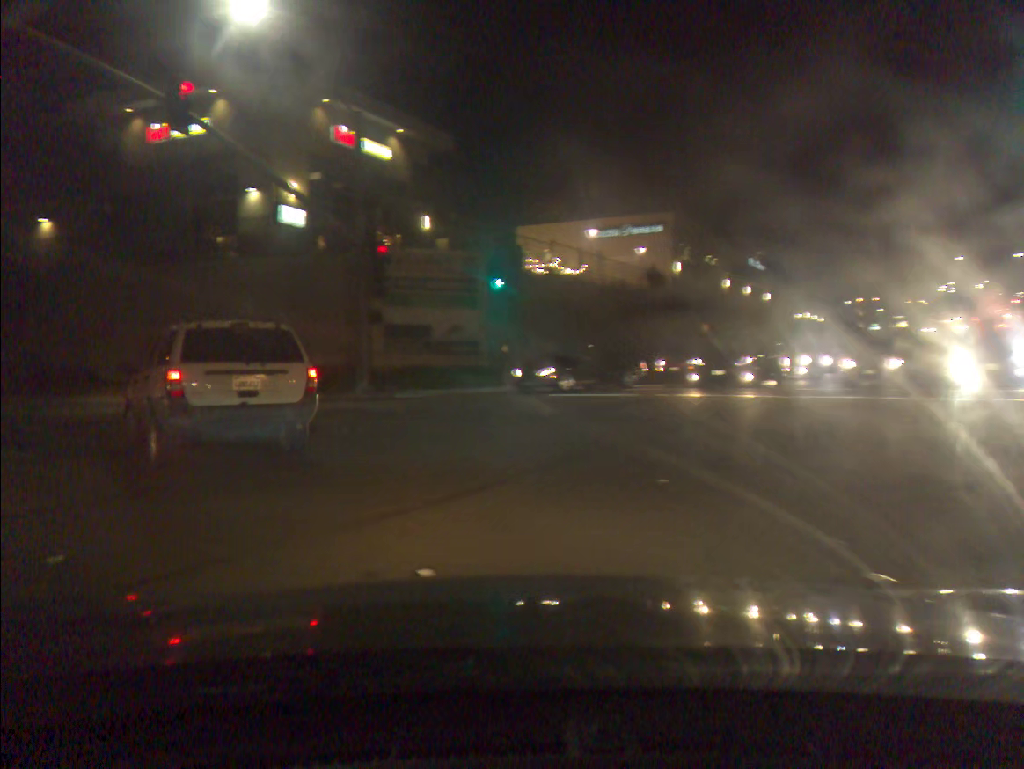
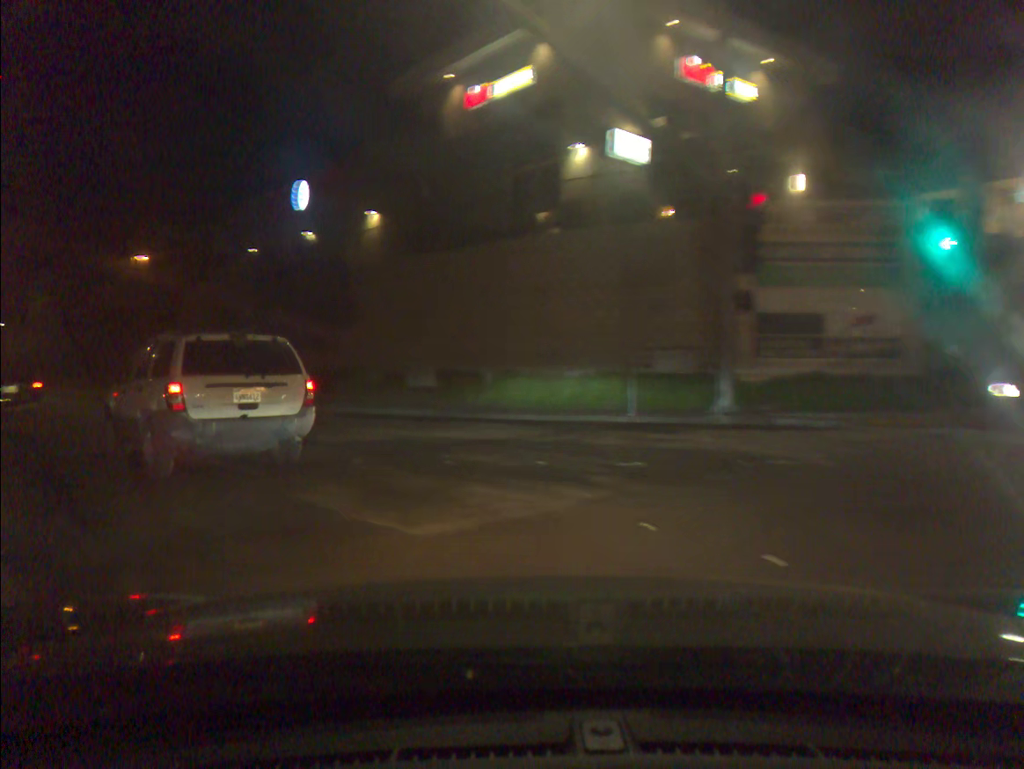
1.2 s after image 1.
(-1.7, +8.5) m; -23°
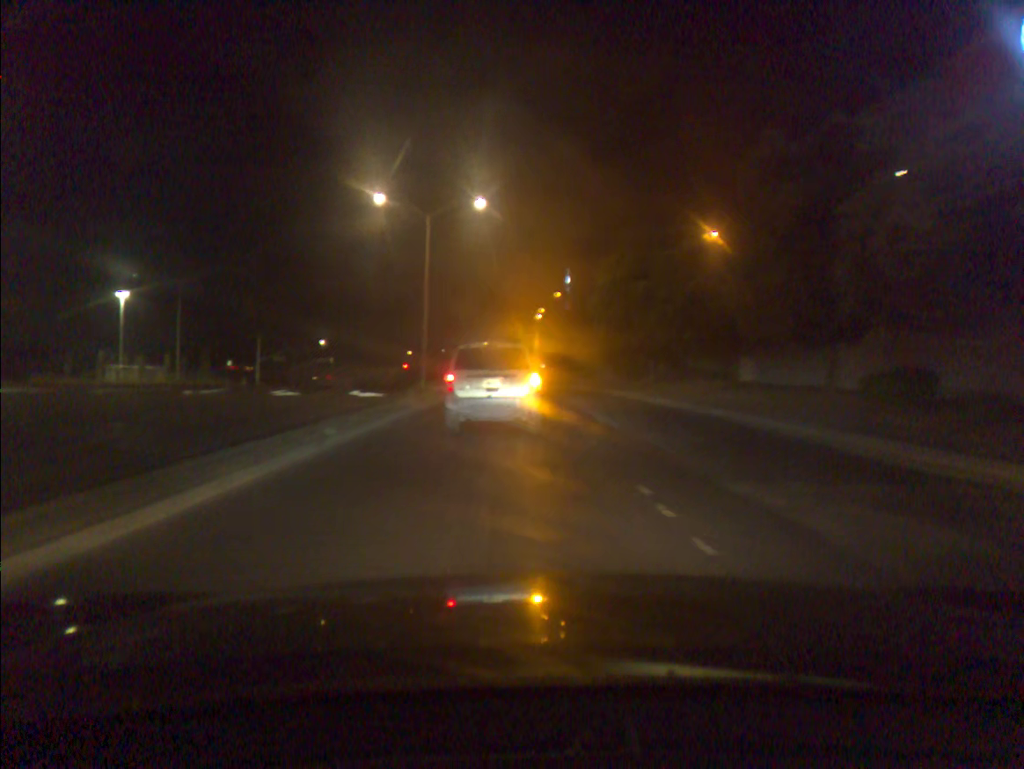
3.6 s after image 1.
(-7.7, +17.6) m; -35°
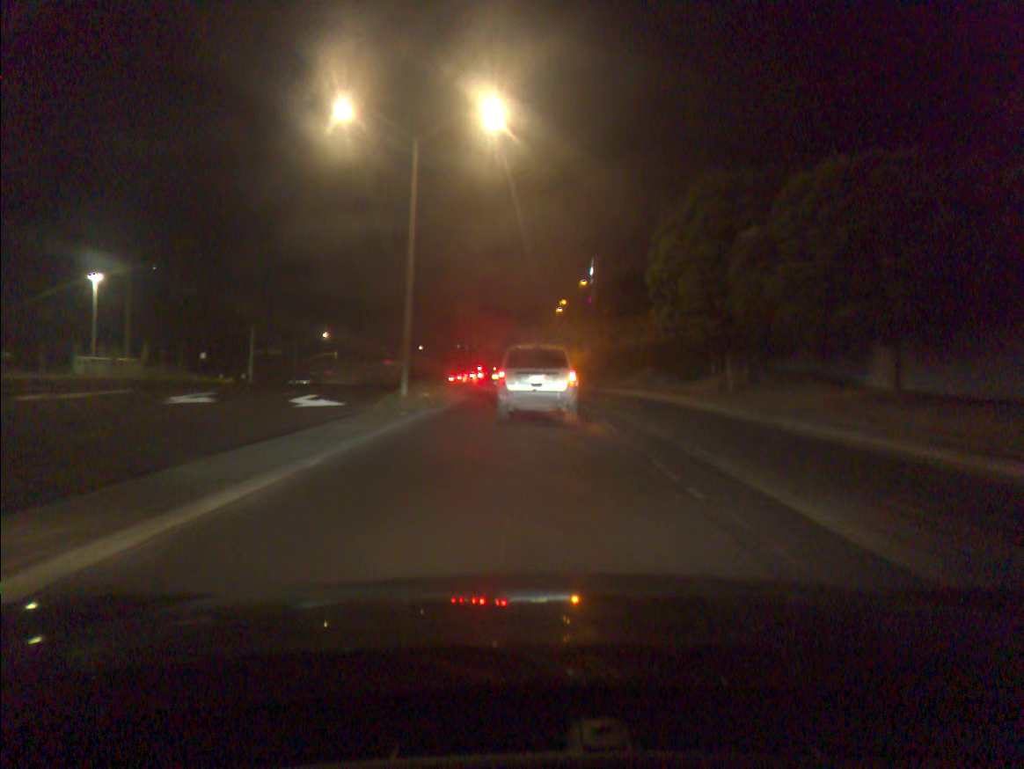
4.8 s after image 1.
(-0.3, +12.3) m; -1°
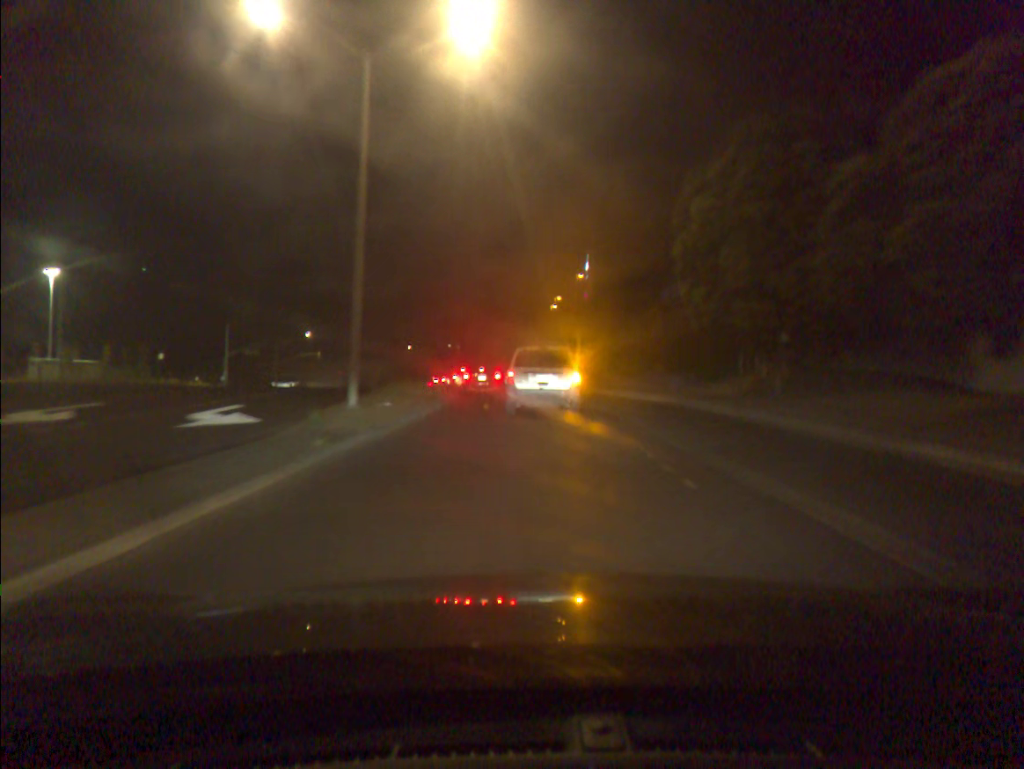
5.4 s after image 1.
(0.0, +6.8) m; 0°
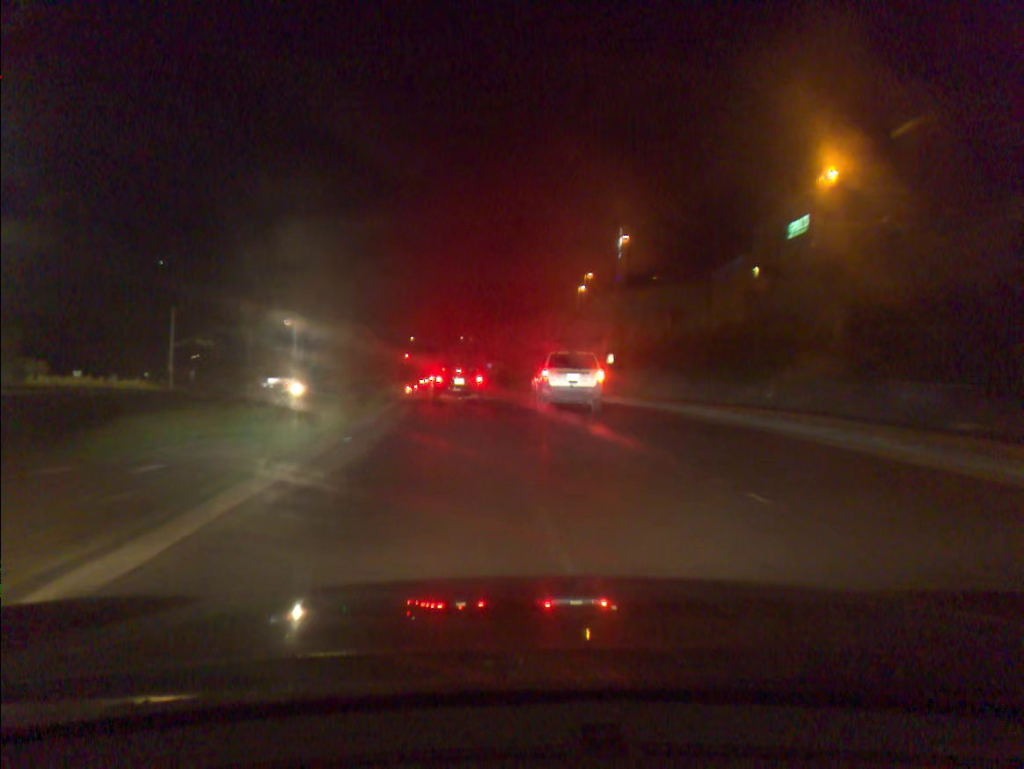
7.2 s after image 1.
(-0.3, +22.8) m; -1°
